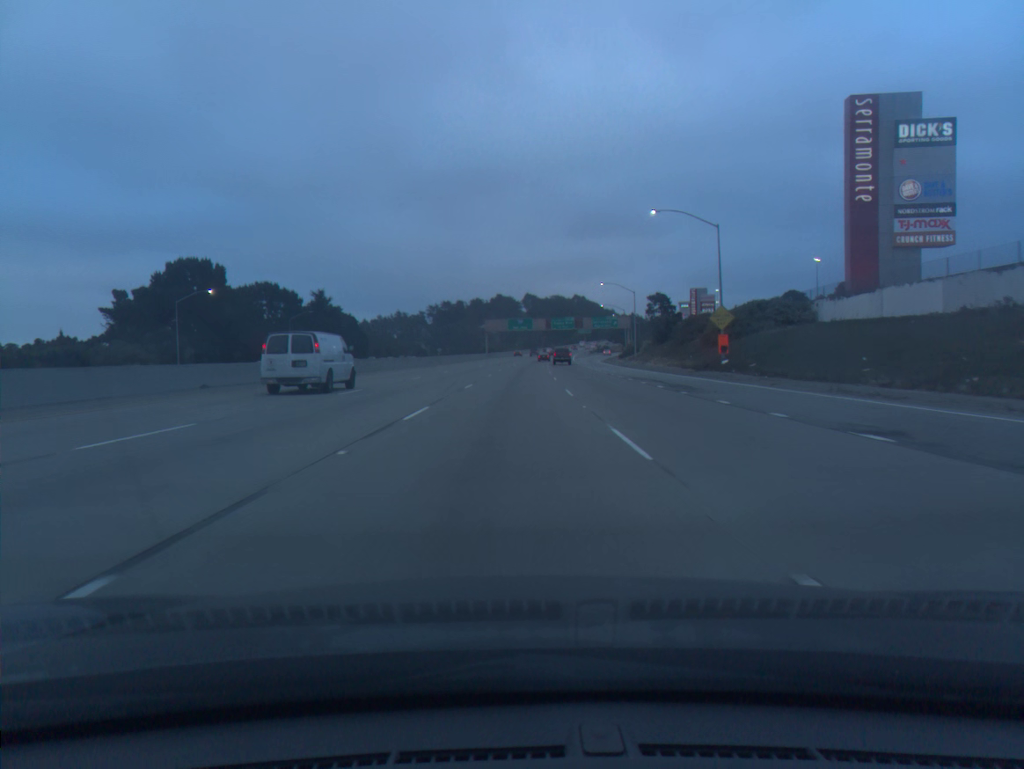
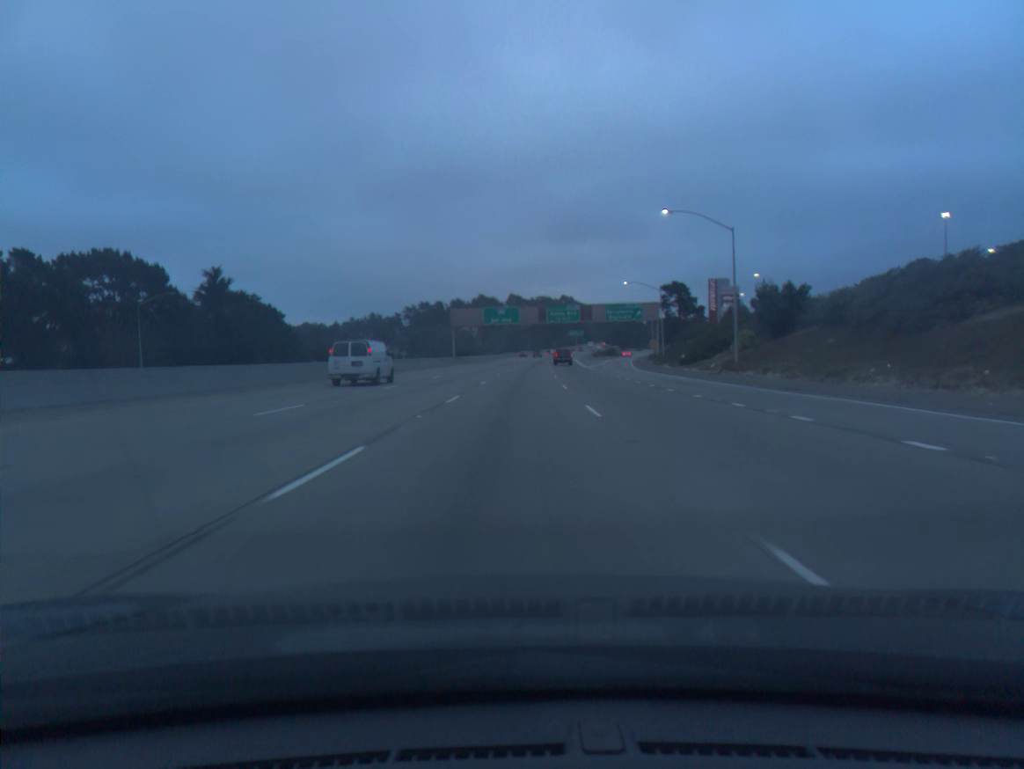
(+0.6, +52.1) m; +1°
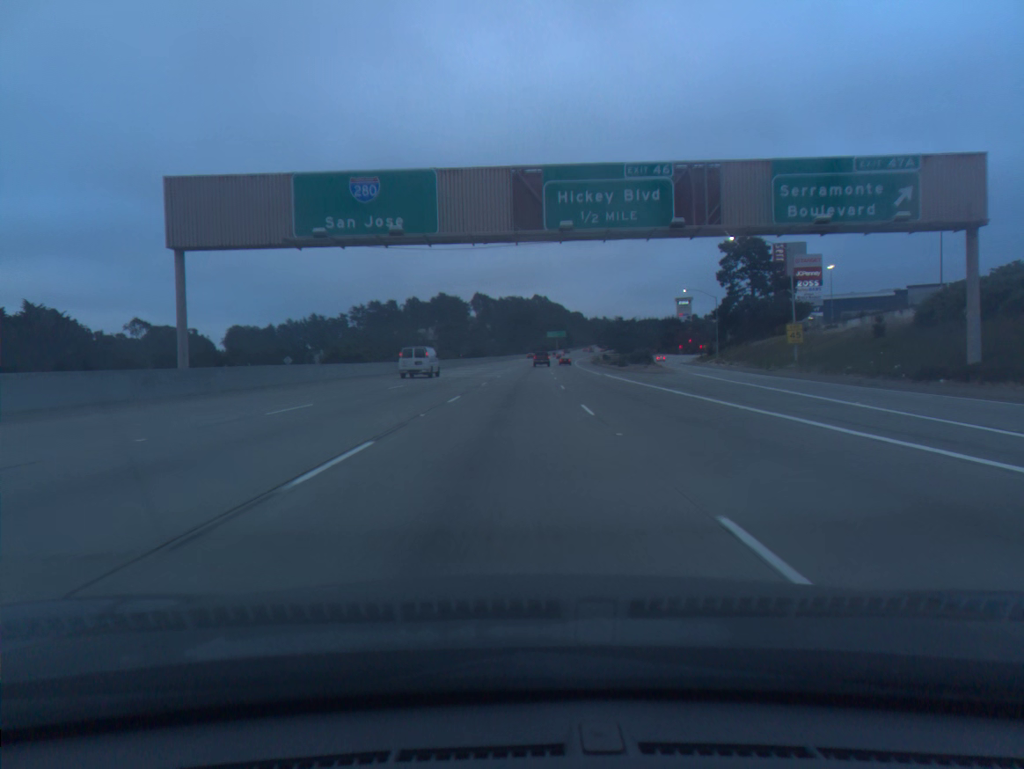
(+2.1, +86.6) m; +2°
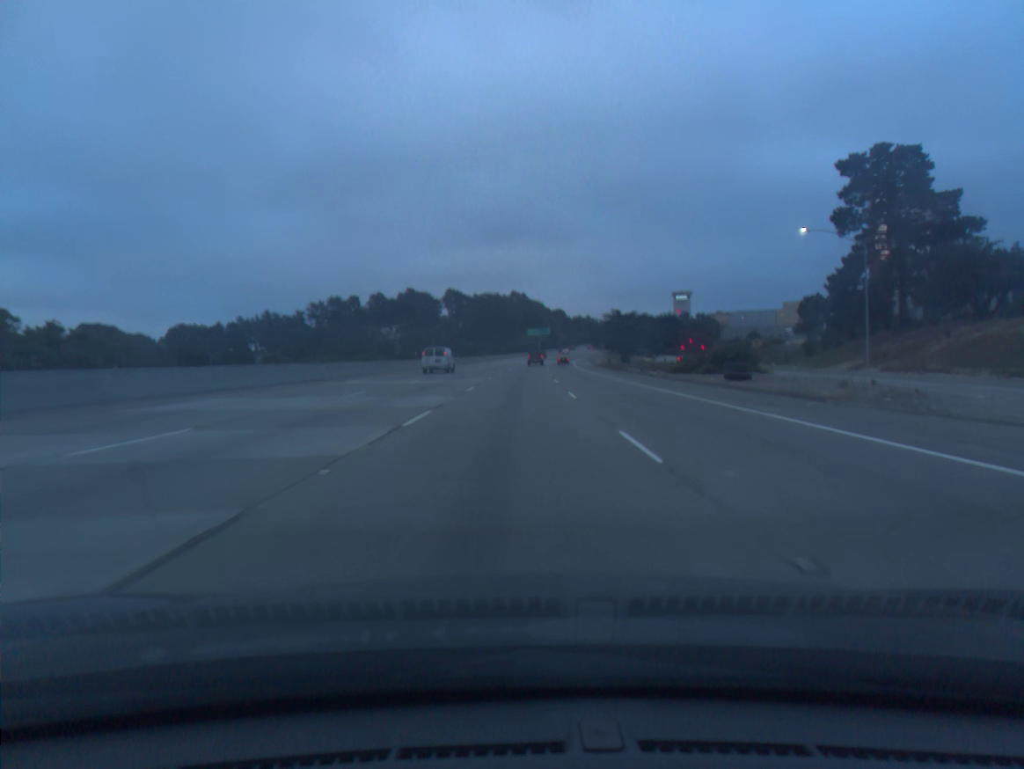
(+0.7, +52.0) m; +2°
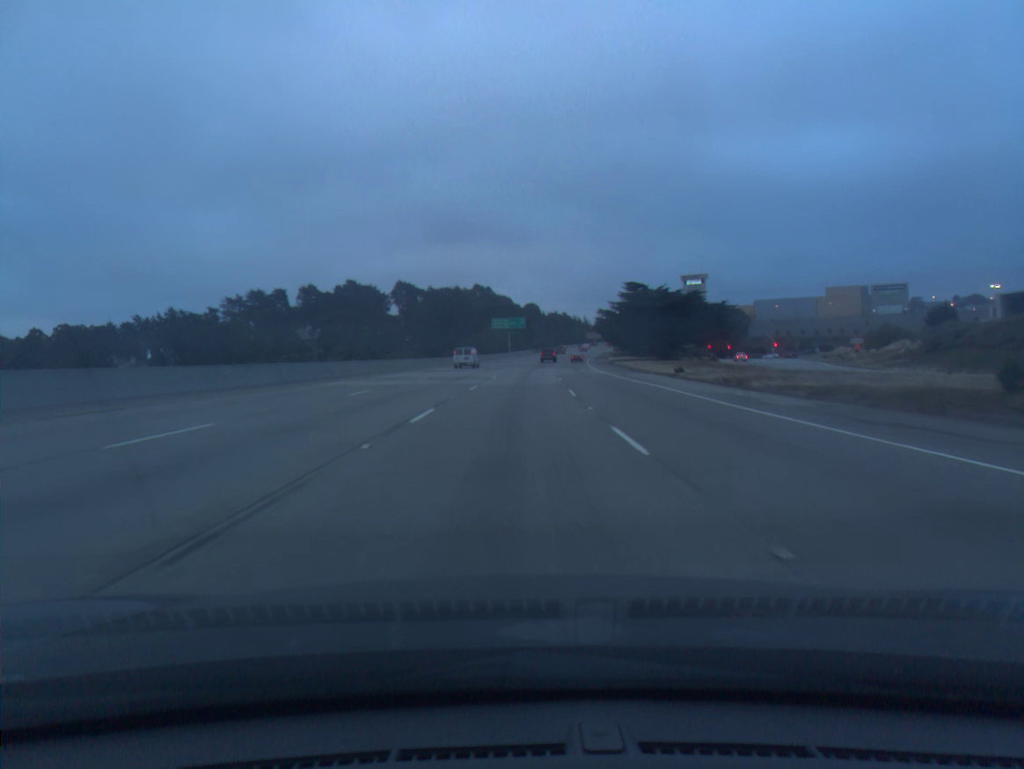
(+1.6, +86.9) m; +2°
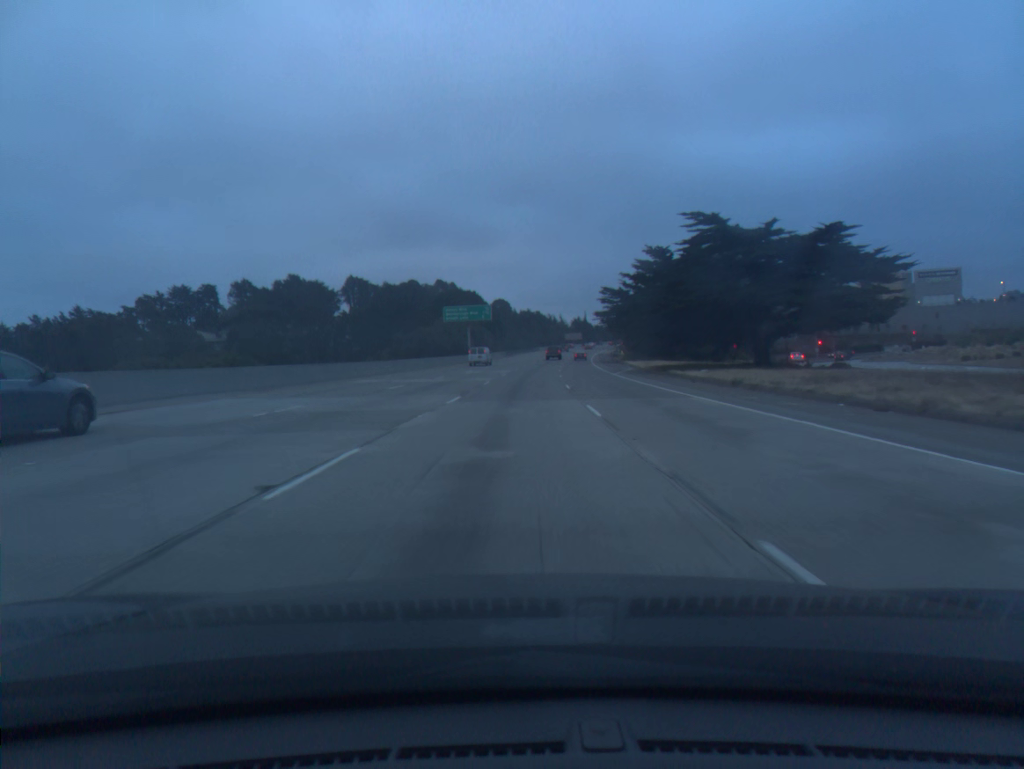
(+1.0, +52.3) m; +2°
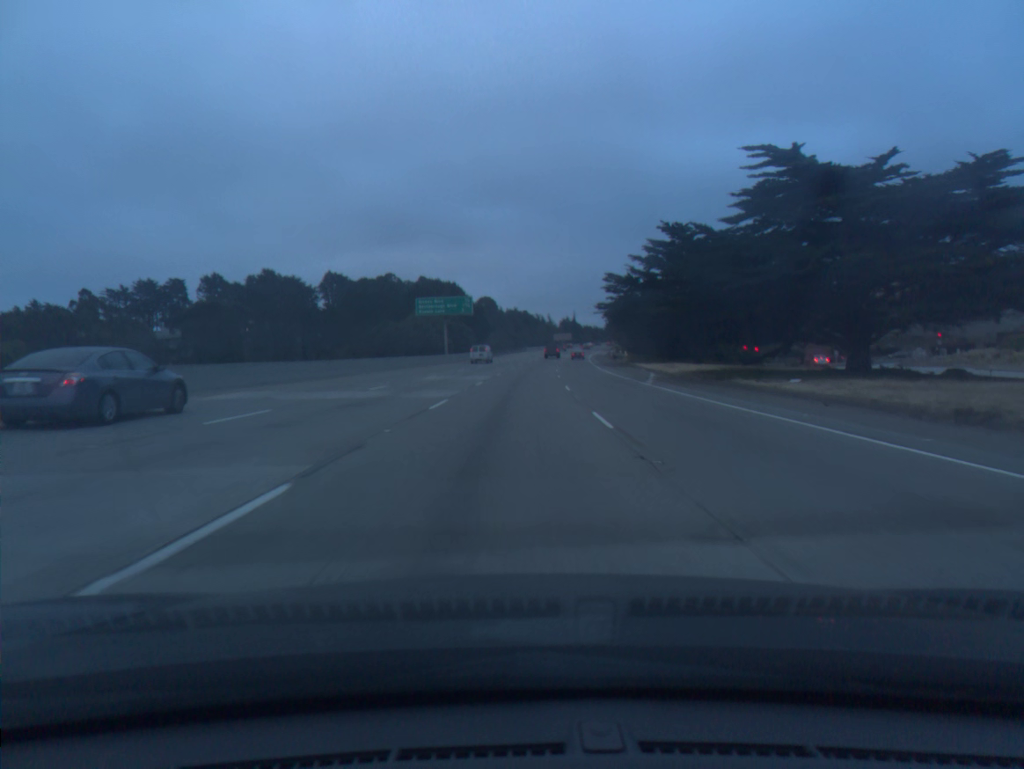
(+0.1, +17.4) m; +1°
